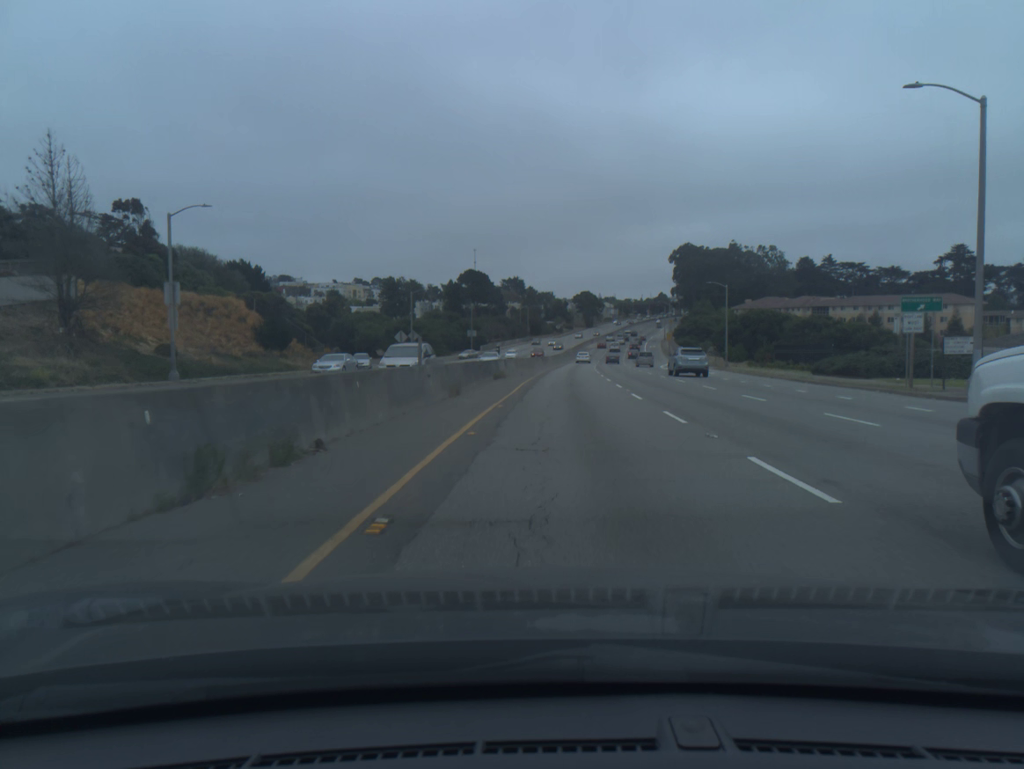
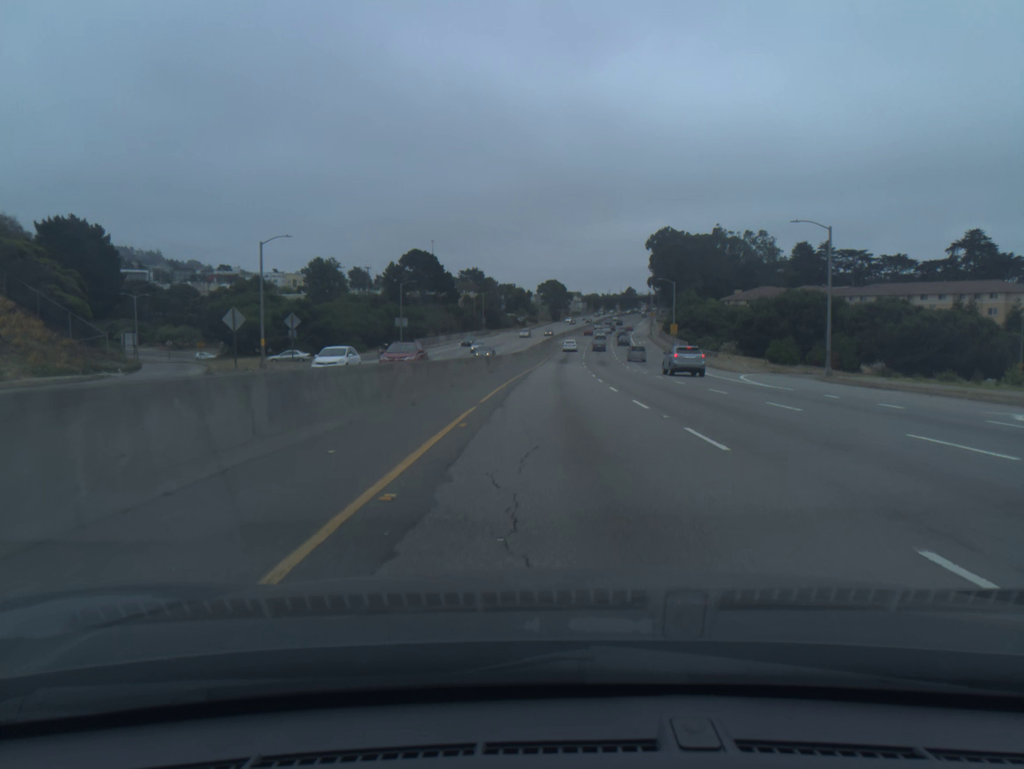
(+0.9, +41.5) m; +3°
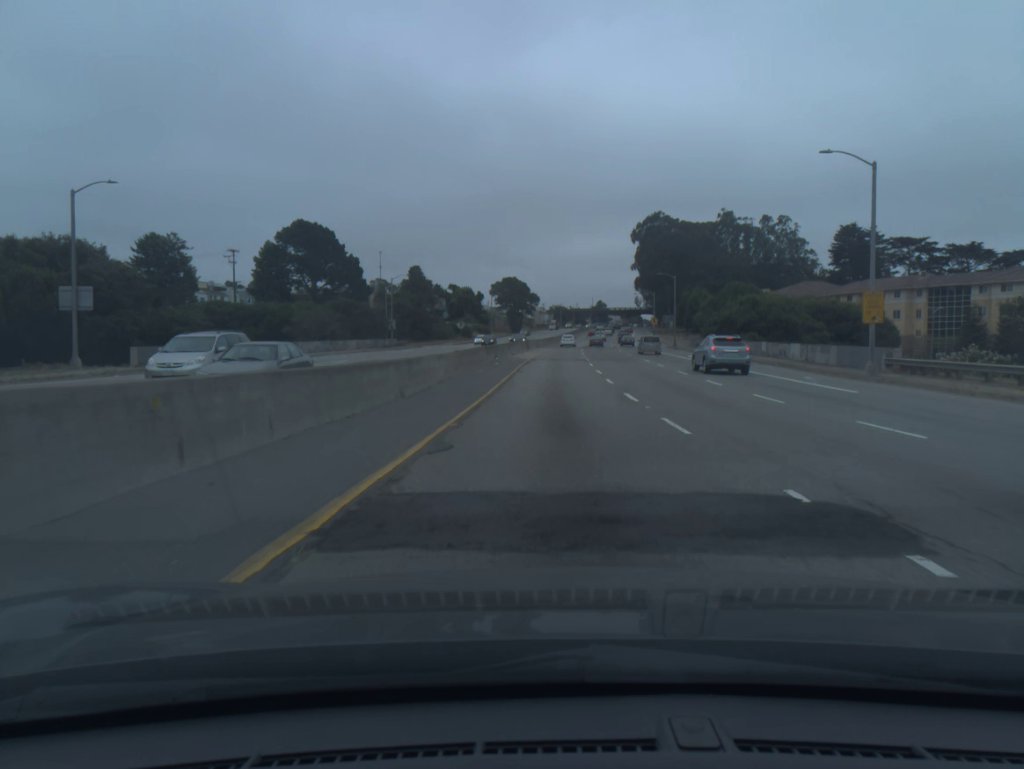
(+1.8, +71.8) m; +3°
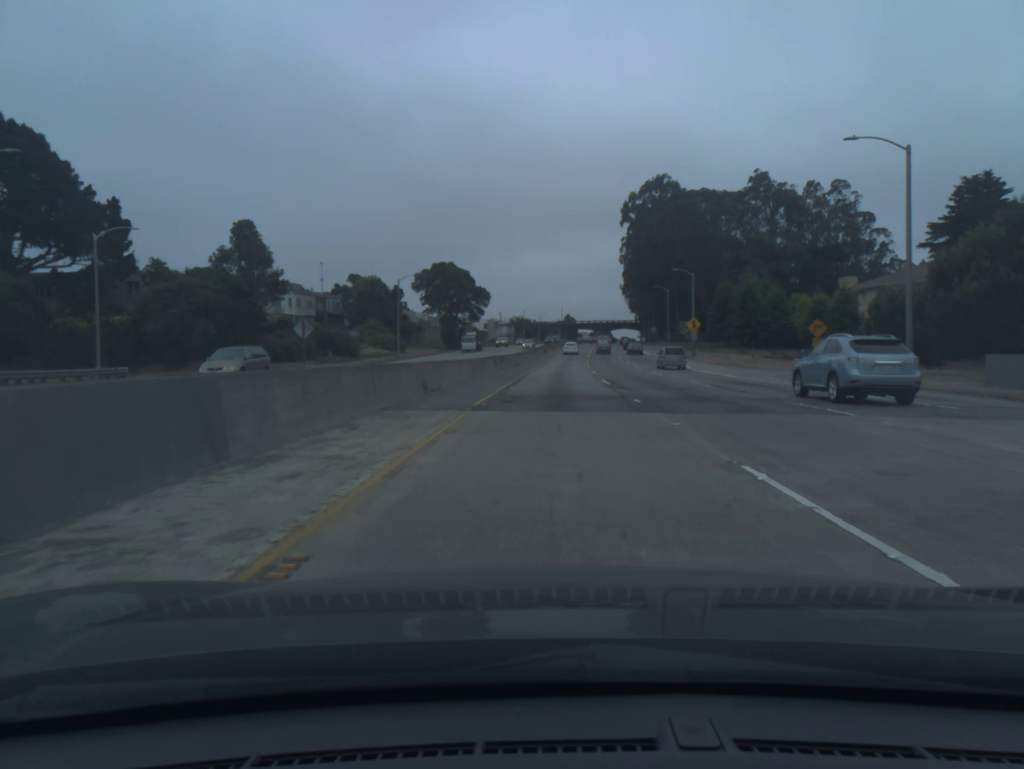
(+1.9, +73.7) m; +3°
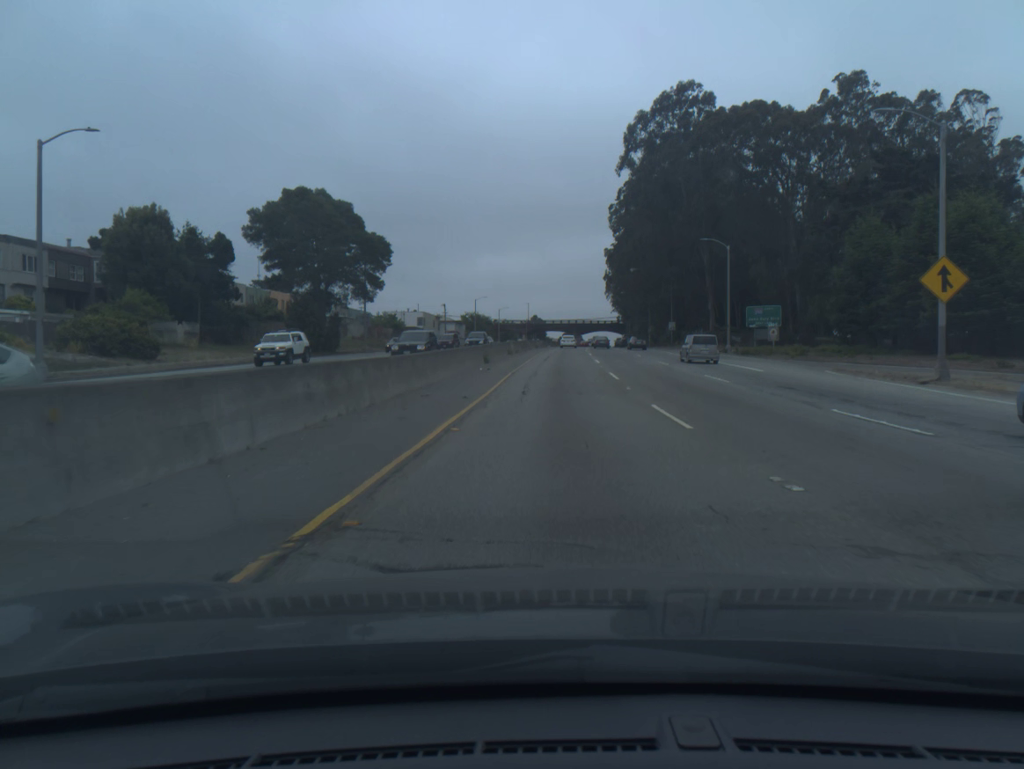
(+1.4, +59.8) m; +2°
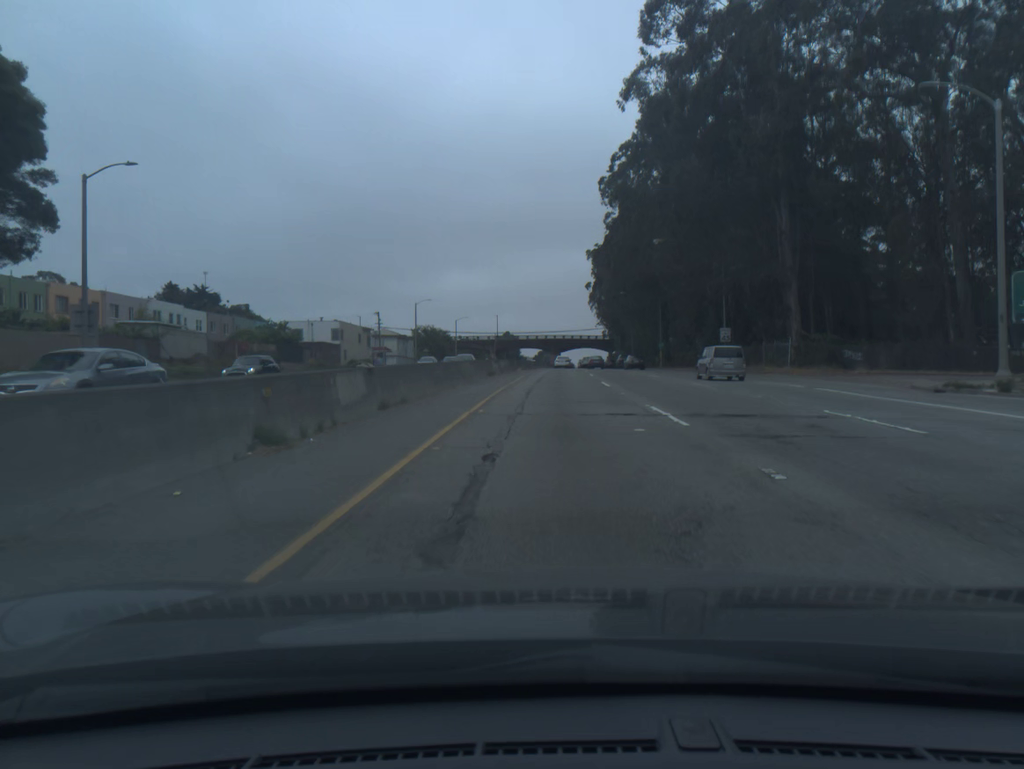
(+0.9, +44.0) m; +2°
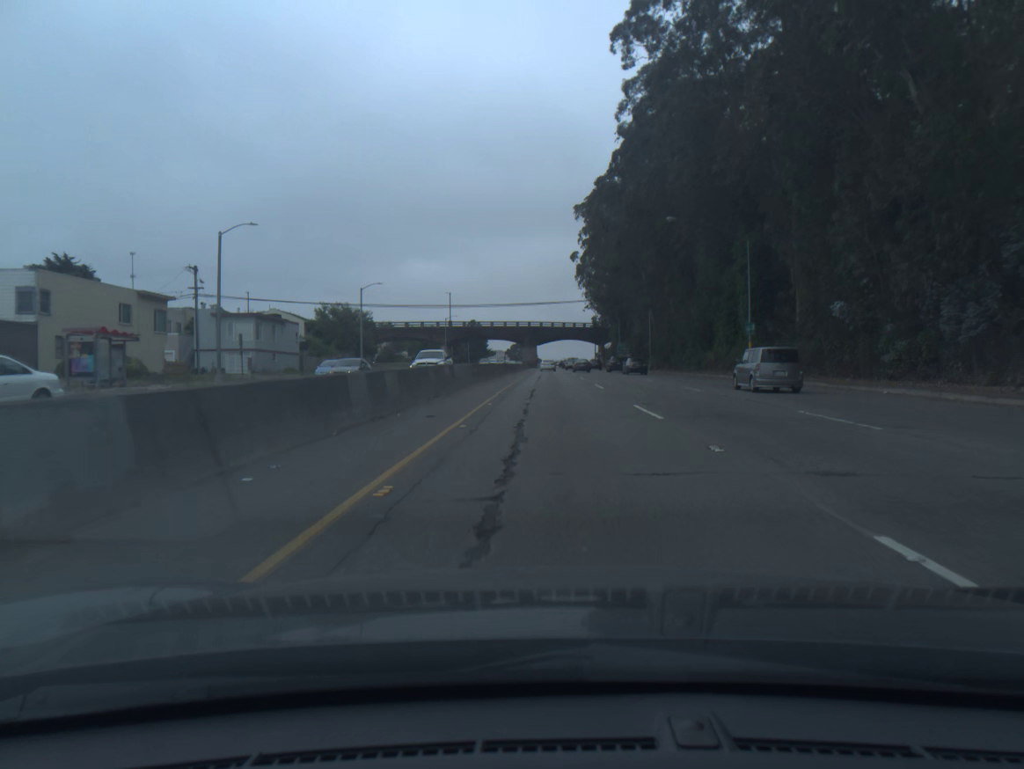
(+1.1, +57.0) m; +2°
